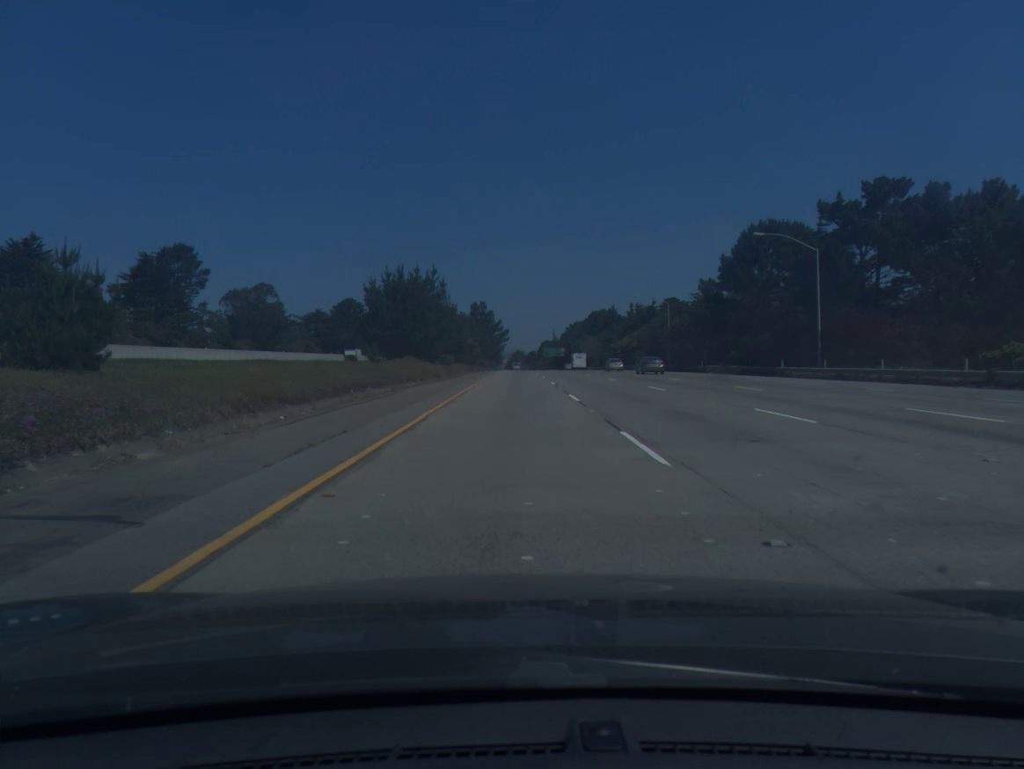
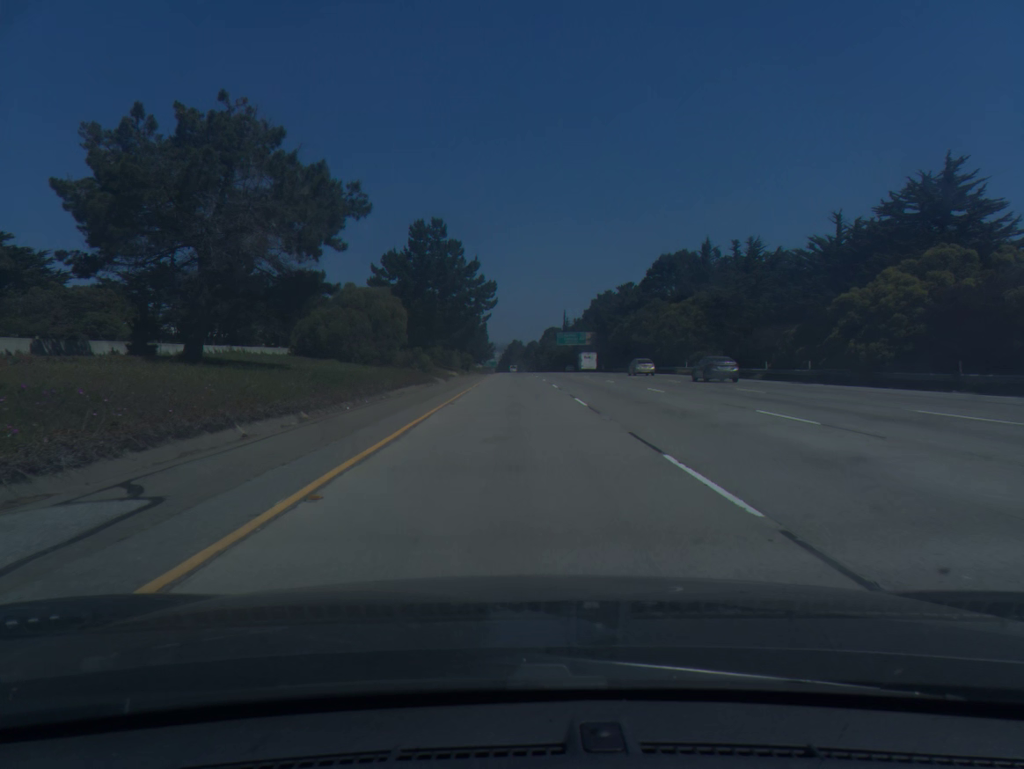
(-0.1, +102.2) m; 0°
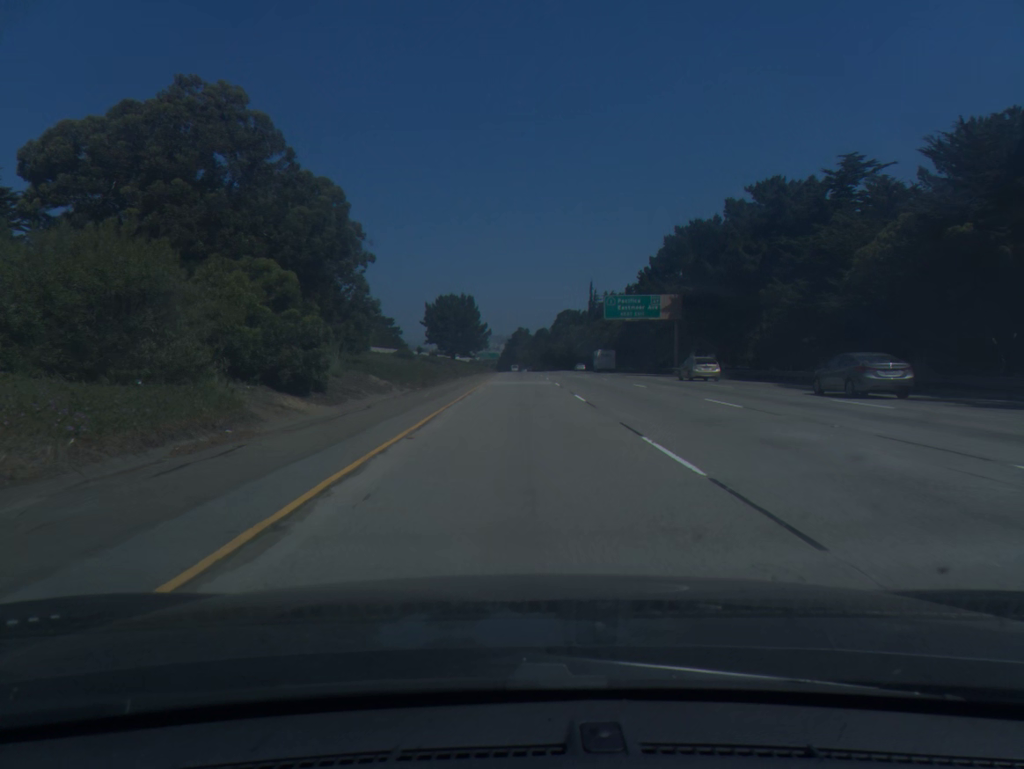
(-0.5, +82.4) m; 0°
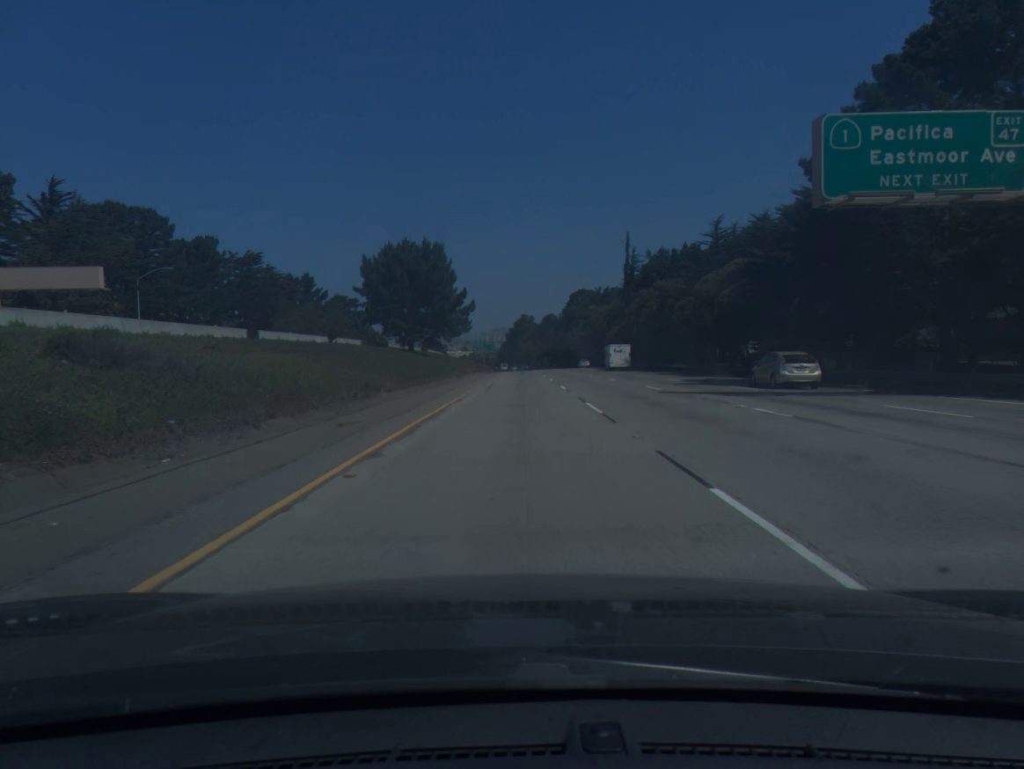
(+0.3, +62.1) m; 0°
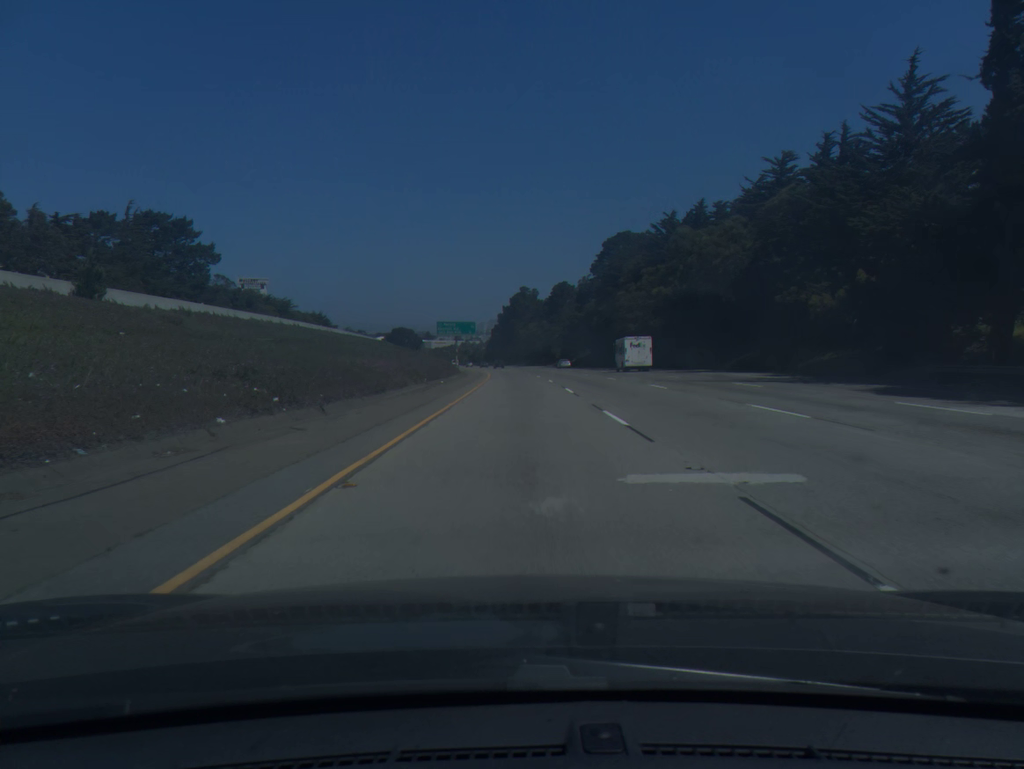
(+0.1, +103.2) m; 0°
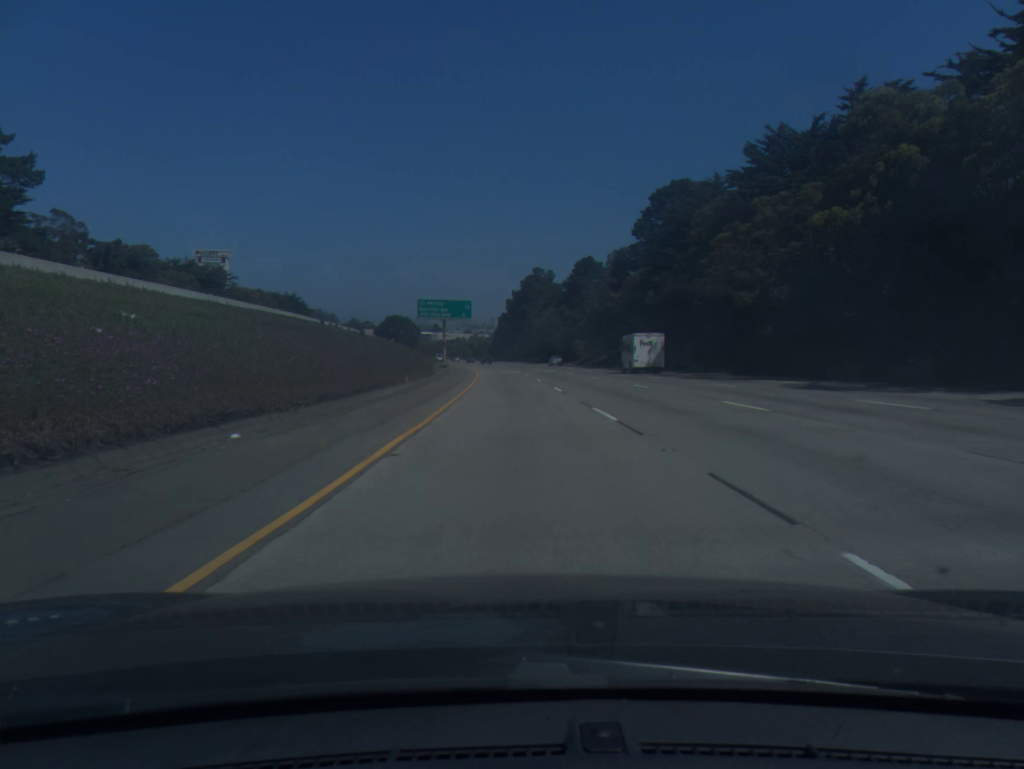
(-0.2, +41.3) m; -1°
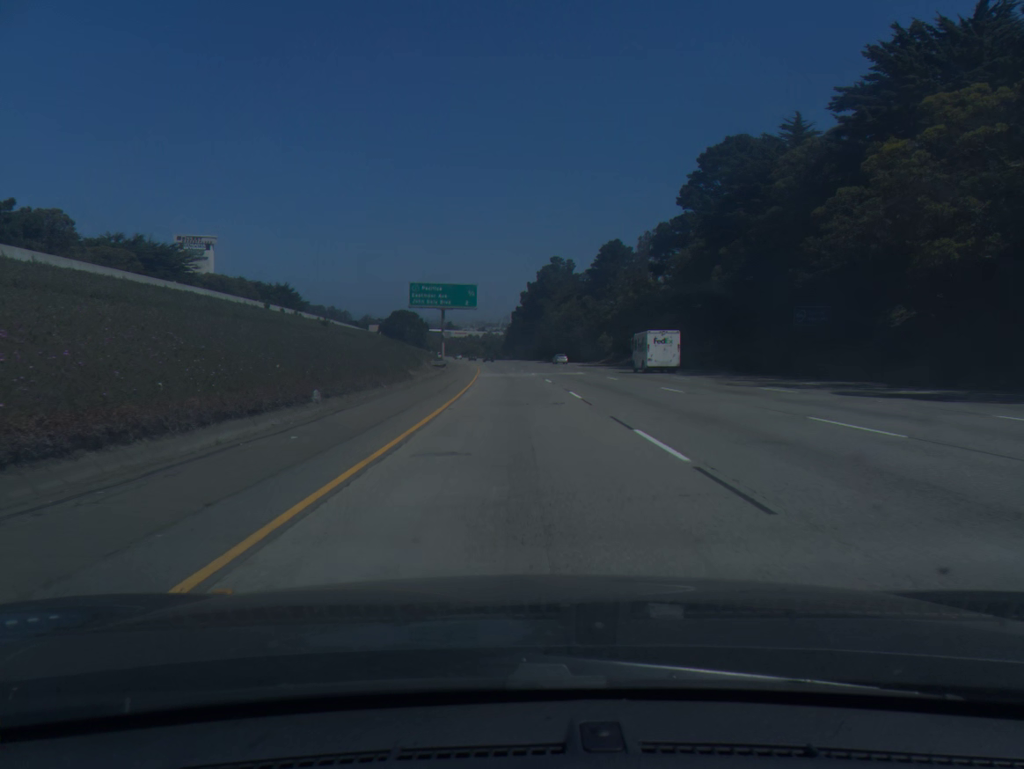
(-0.2, +20.6) m; -1°
